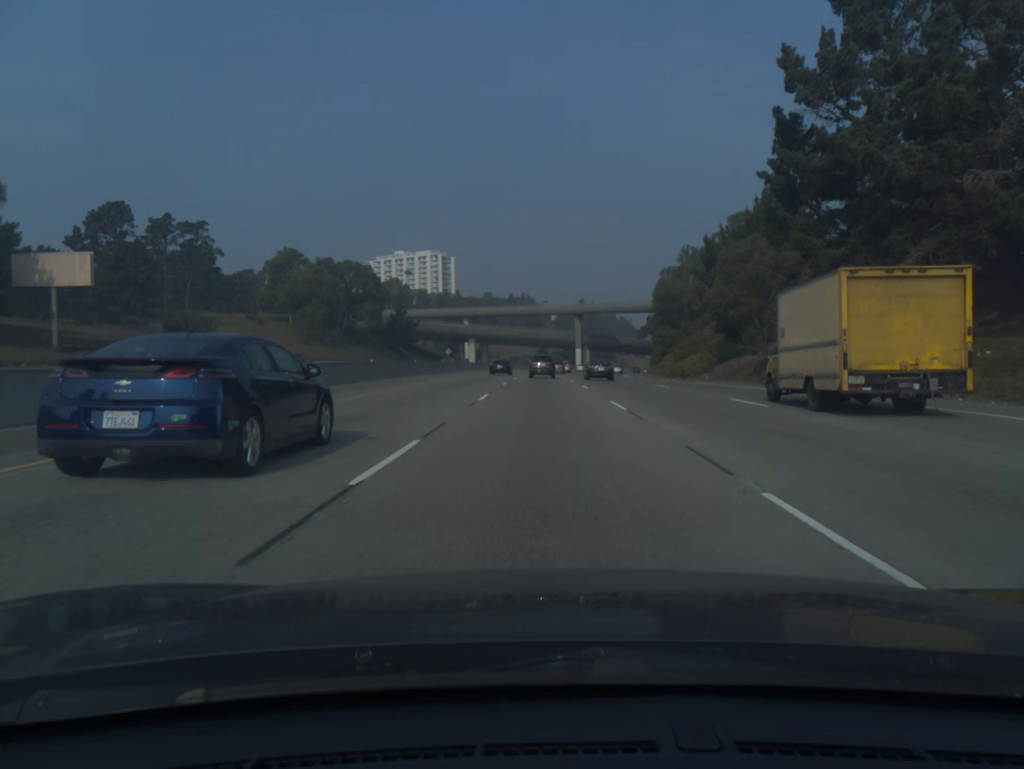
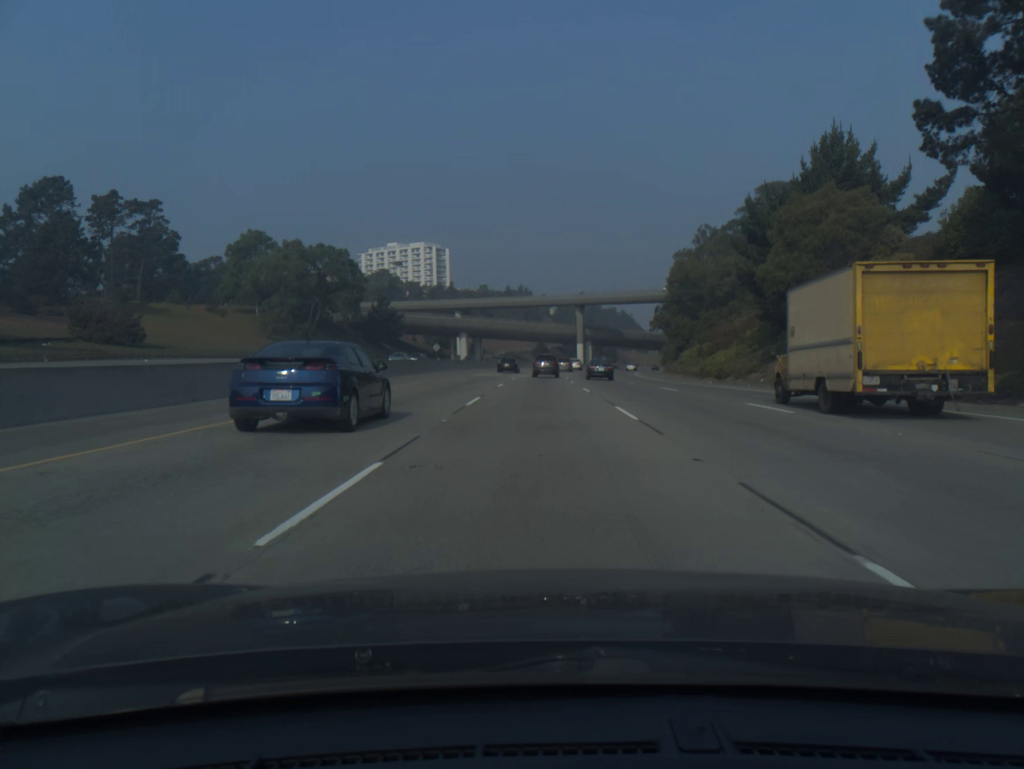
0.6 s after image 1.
(0.0, +16.8) m; 0°
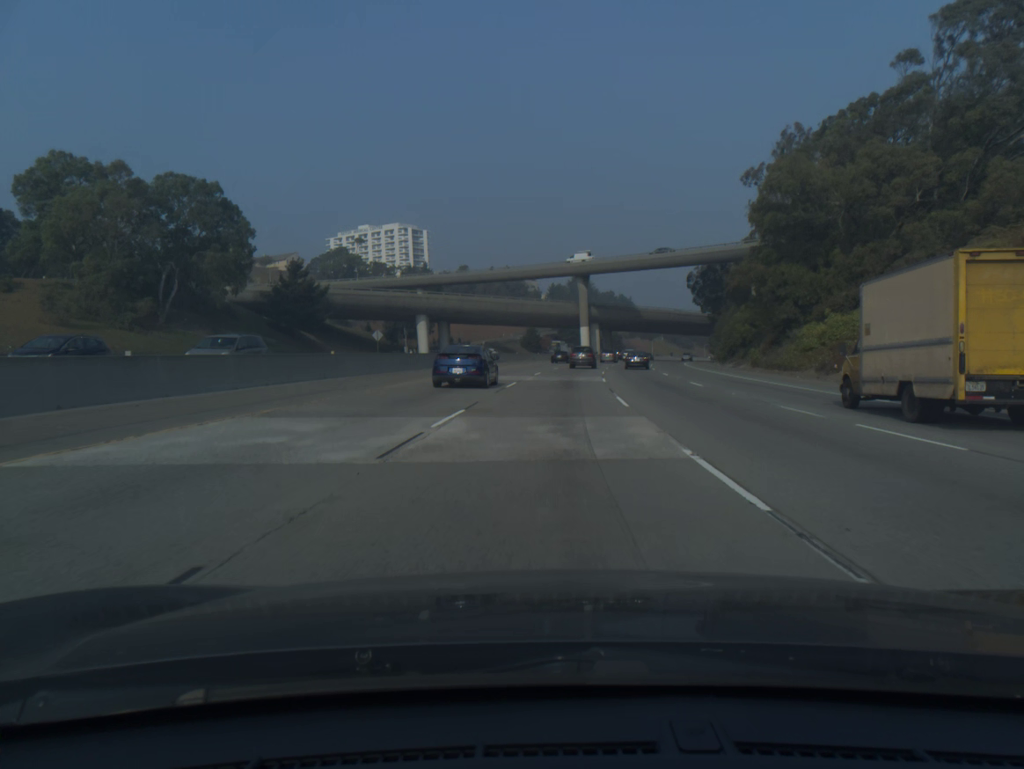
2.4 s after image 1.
(0.0, +50.5) m; +1°
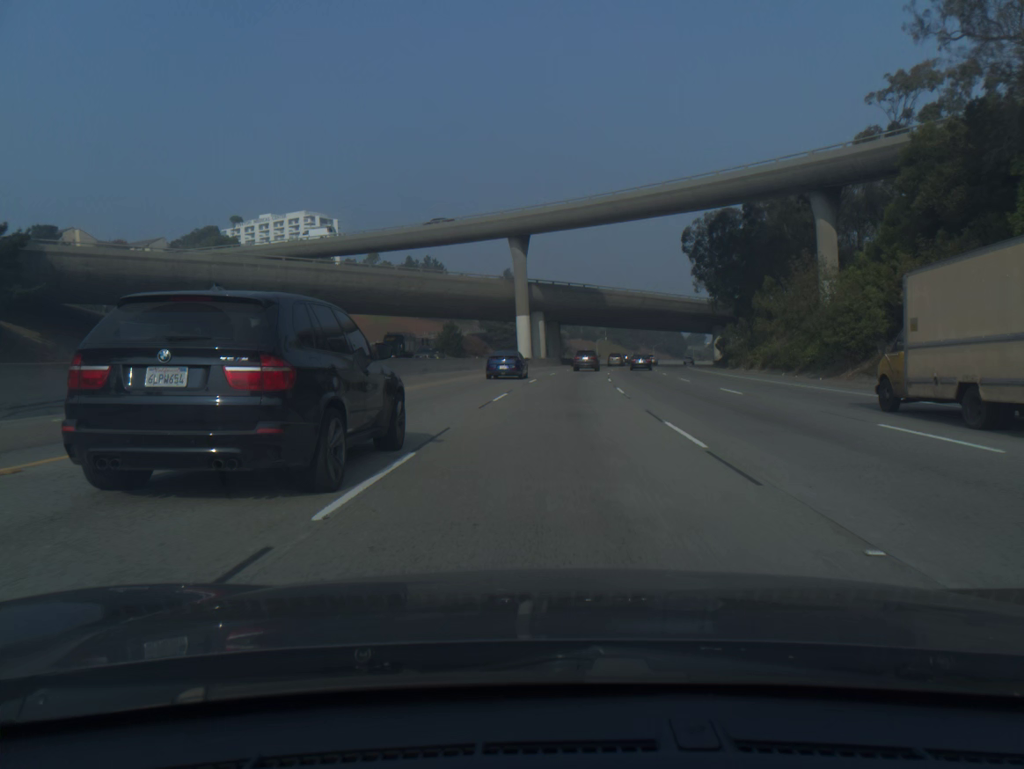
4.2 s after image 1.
(+1.9, +50.9) m; +5°
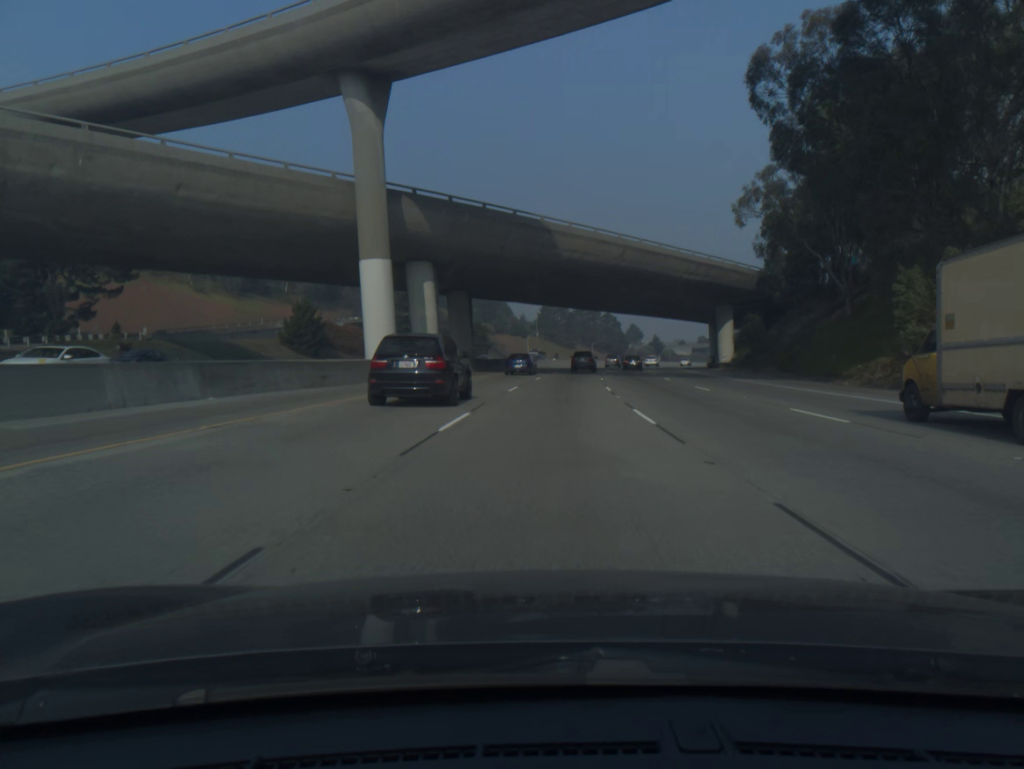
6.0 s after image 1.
(+2.4, +51.3) m; +5°
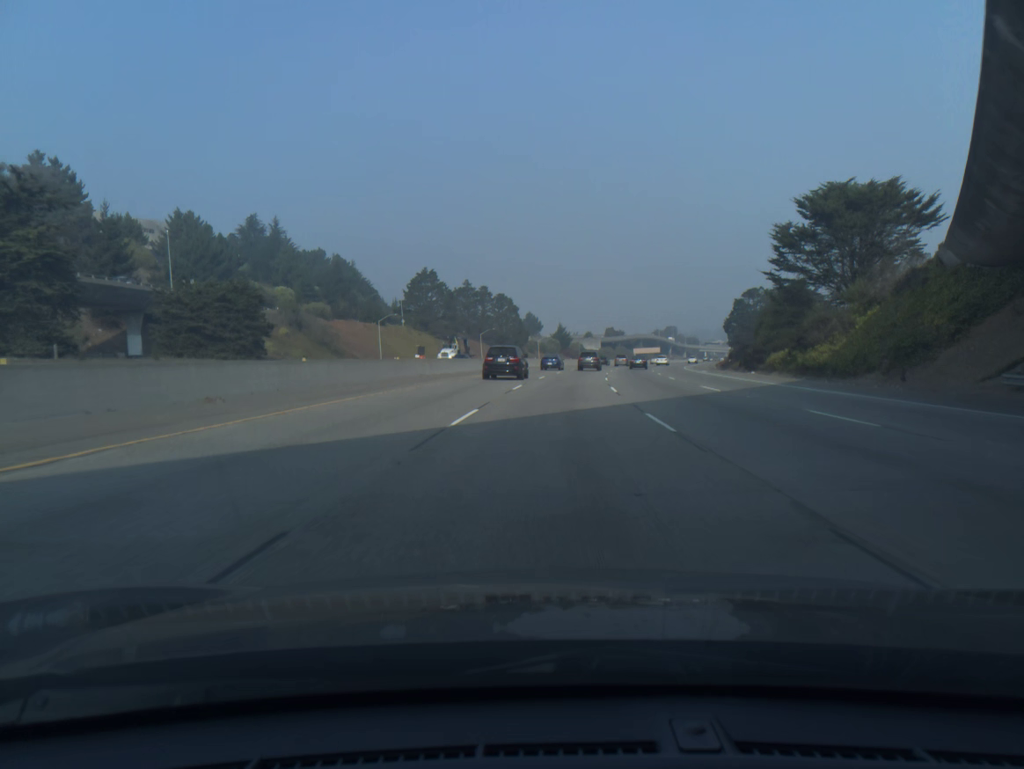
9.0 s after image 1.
(+5.7, +86.4) m; +8°
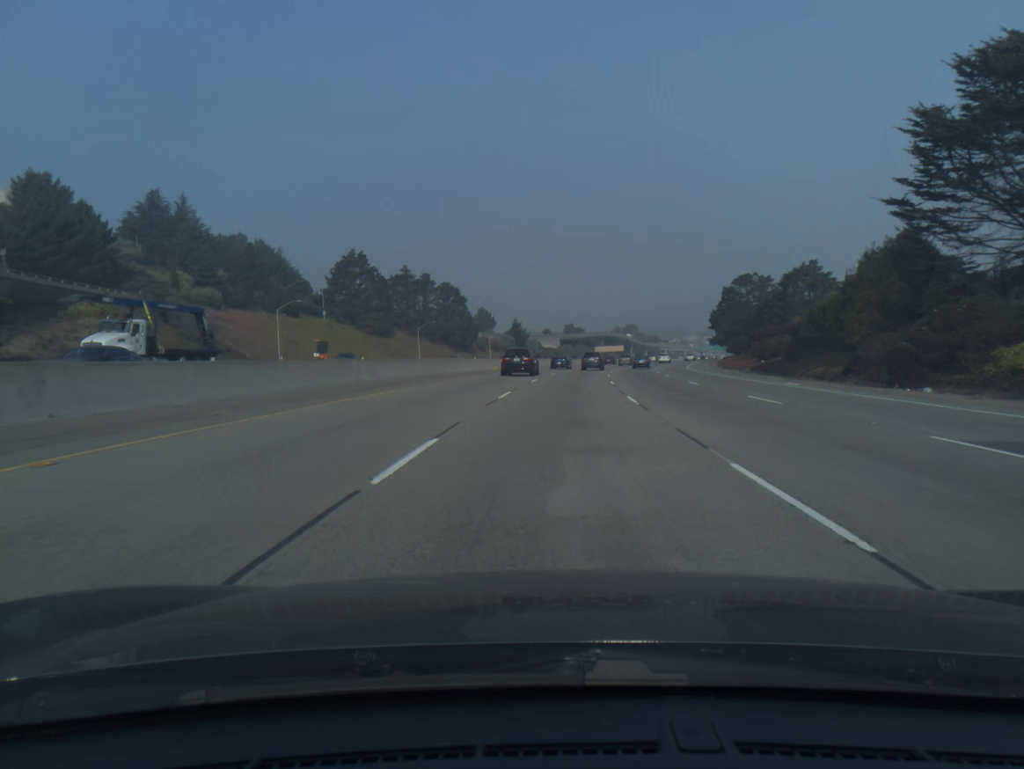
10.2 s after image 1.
(+1.0, +35.2) m; +3°
